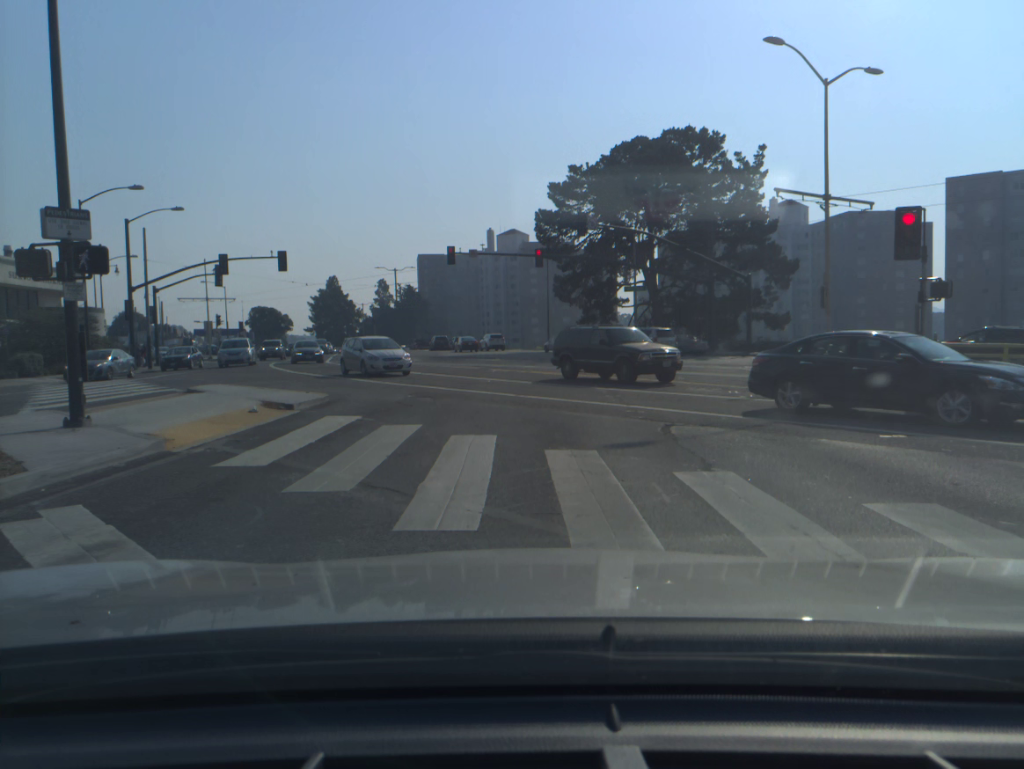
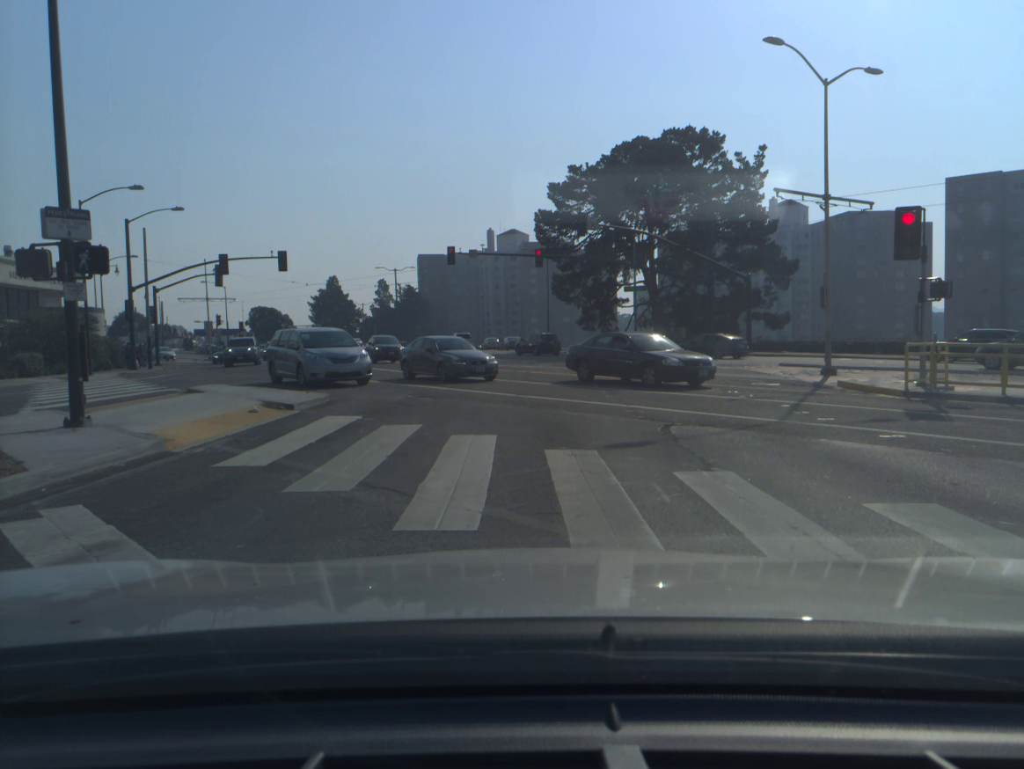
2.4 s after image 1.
(0.0, 0.0) m; 0°
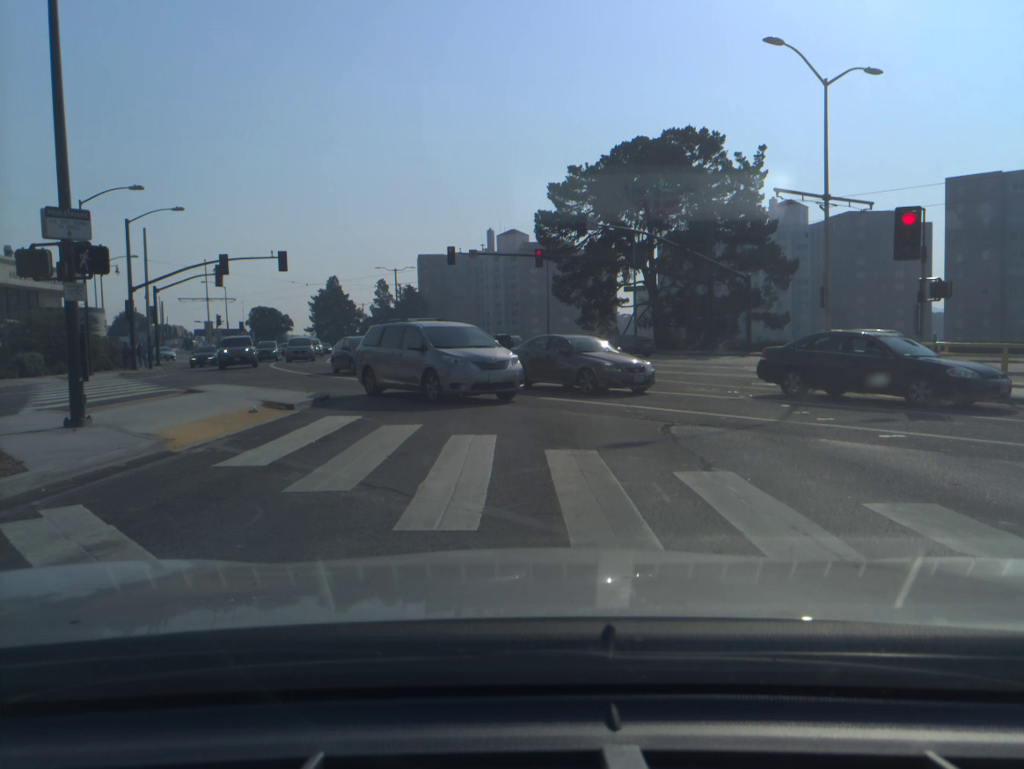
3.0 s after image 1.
(0.0, 0.0) m; 0°
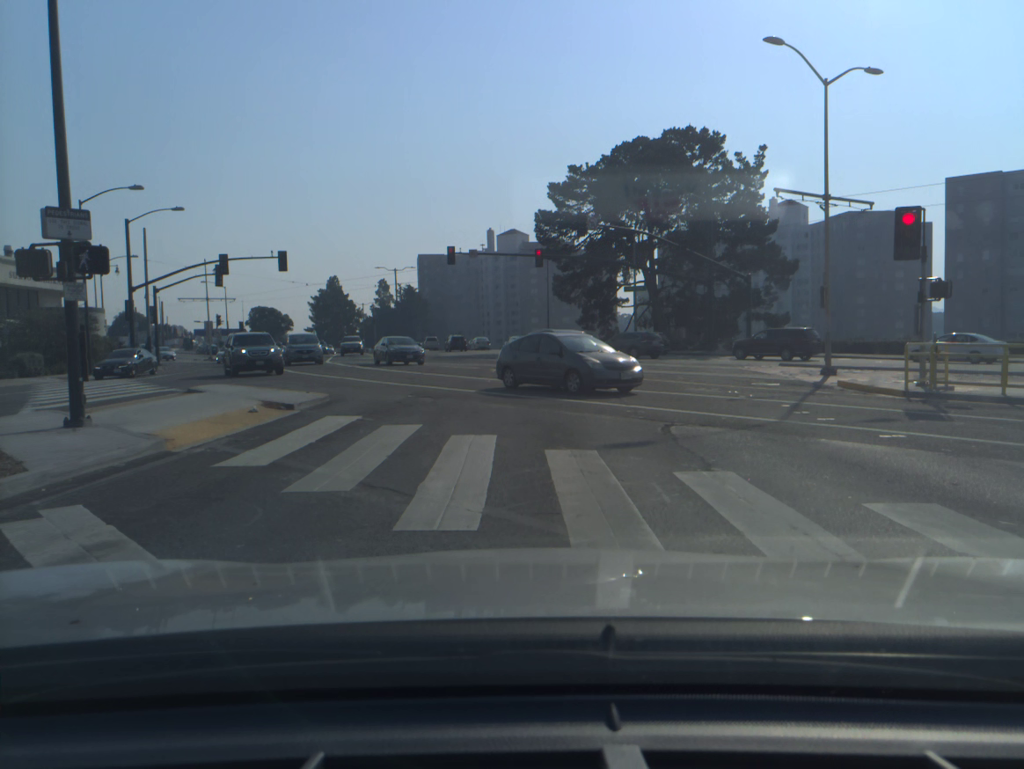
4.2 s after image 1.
(0.0, 0.0) m; 0°
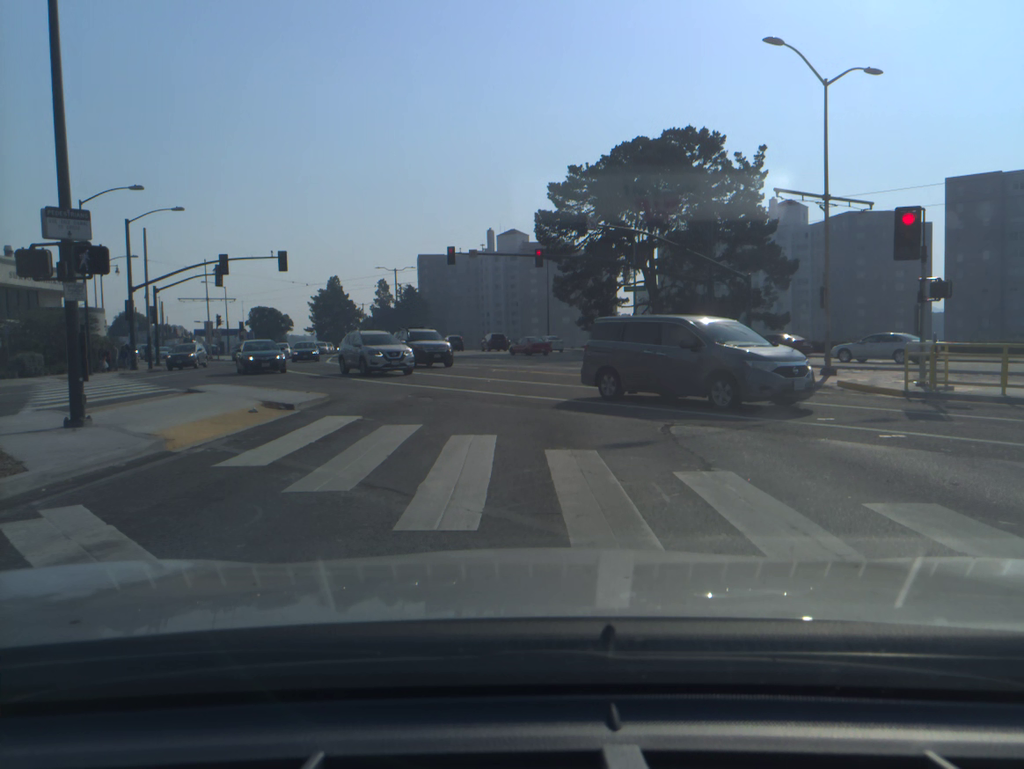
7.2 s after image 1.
(0.0, 0.0) m; 0°
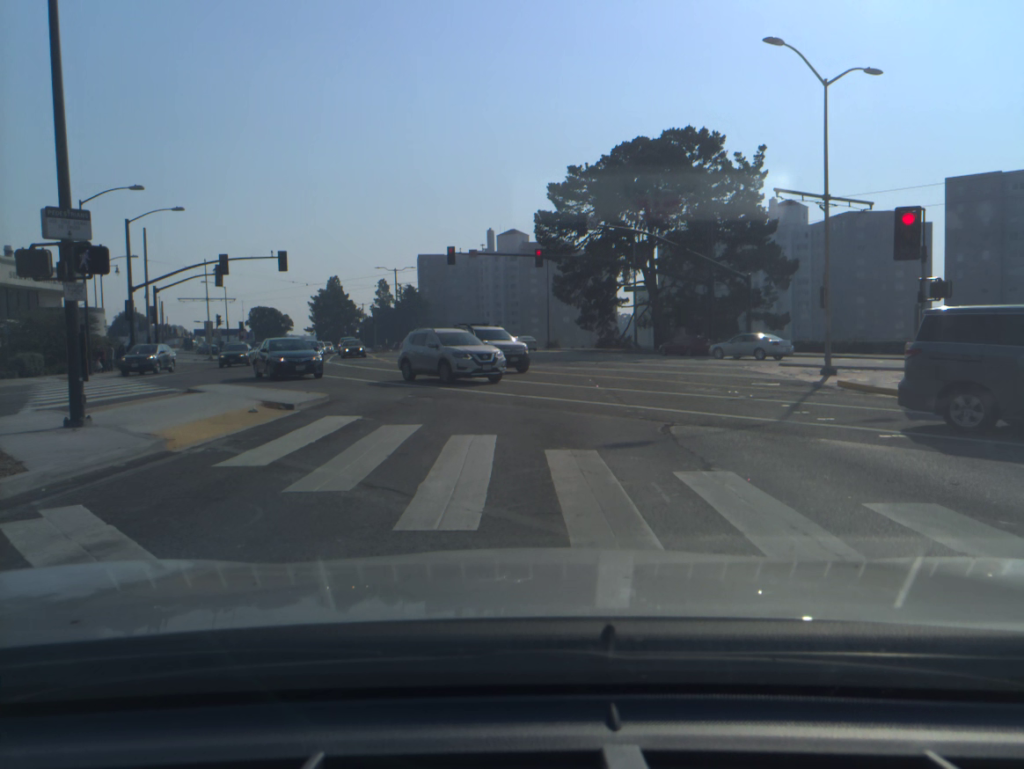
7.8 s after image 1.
(0.0, 0.0) m; 0°
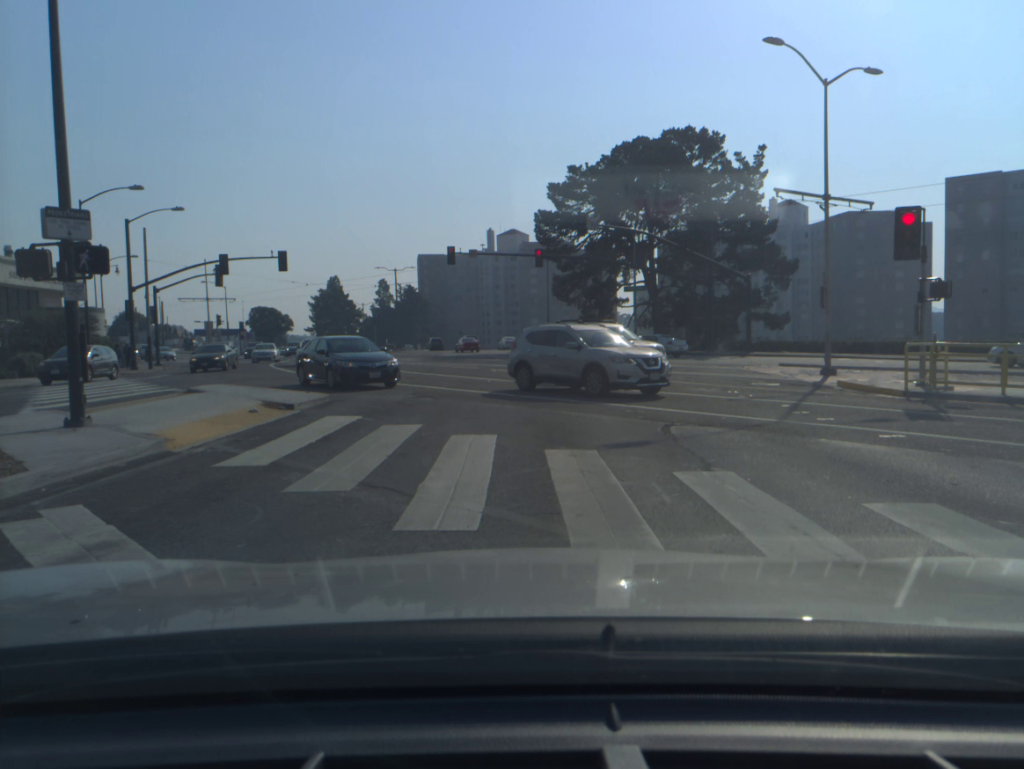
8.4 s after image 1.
(0.0, 0.0) m; 0°
